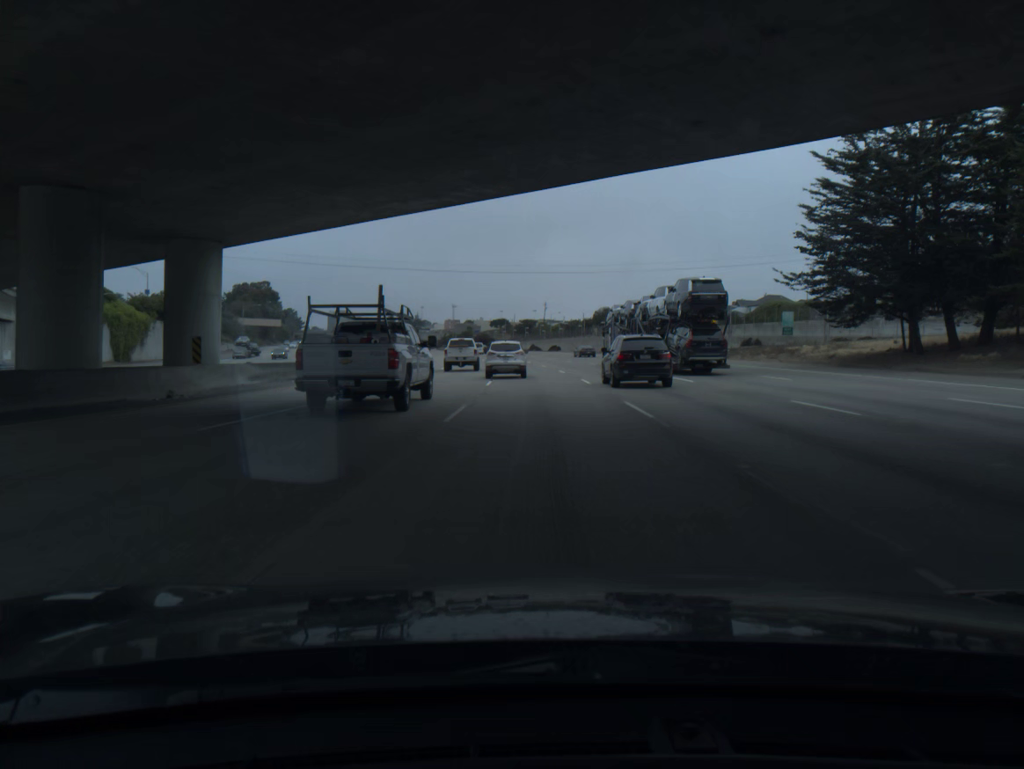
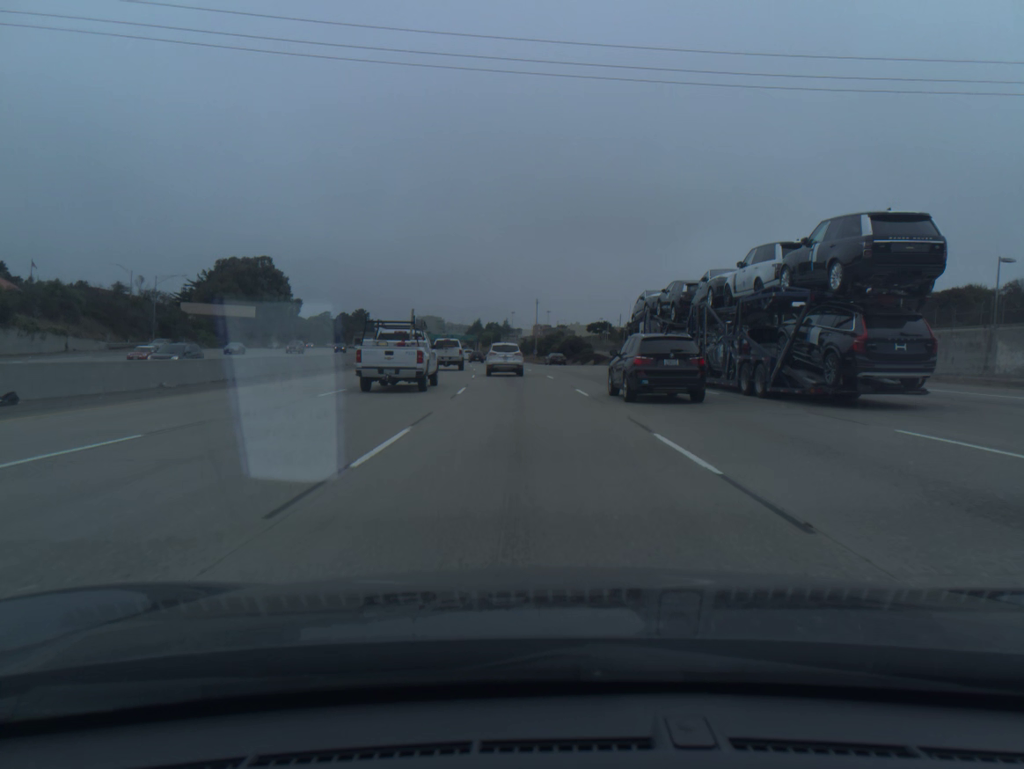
(-4.6, +90.8) m; -7°
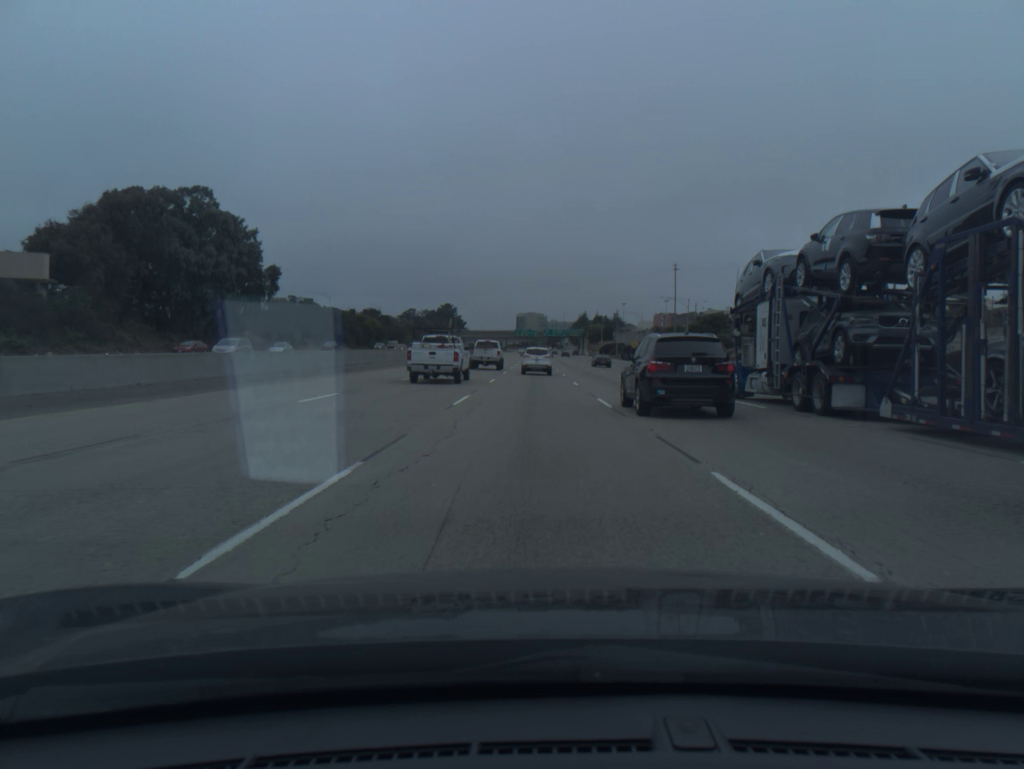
(-6.3, +89.0) m; -7°
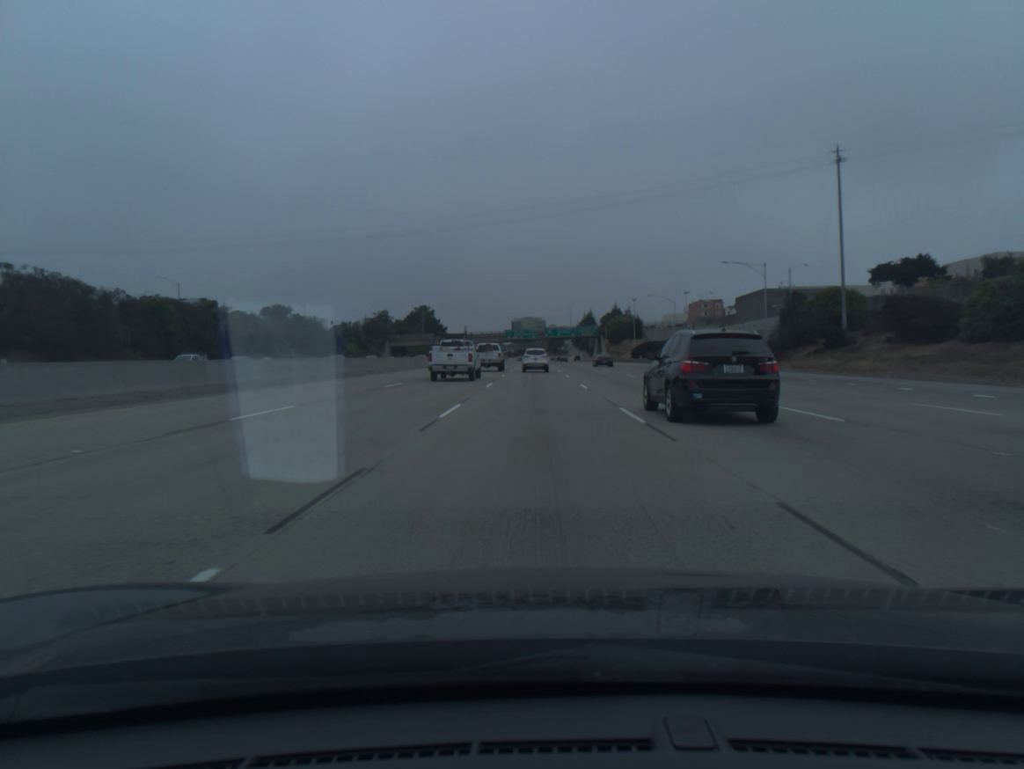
(-0.6, +89.7) m; 0°
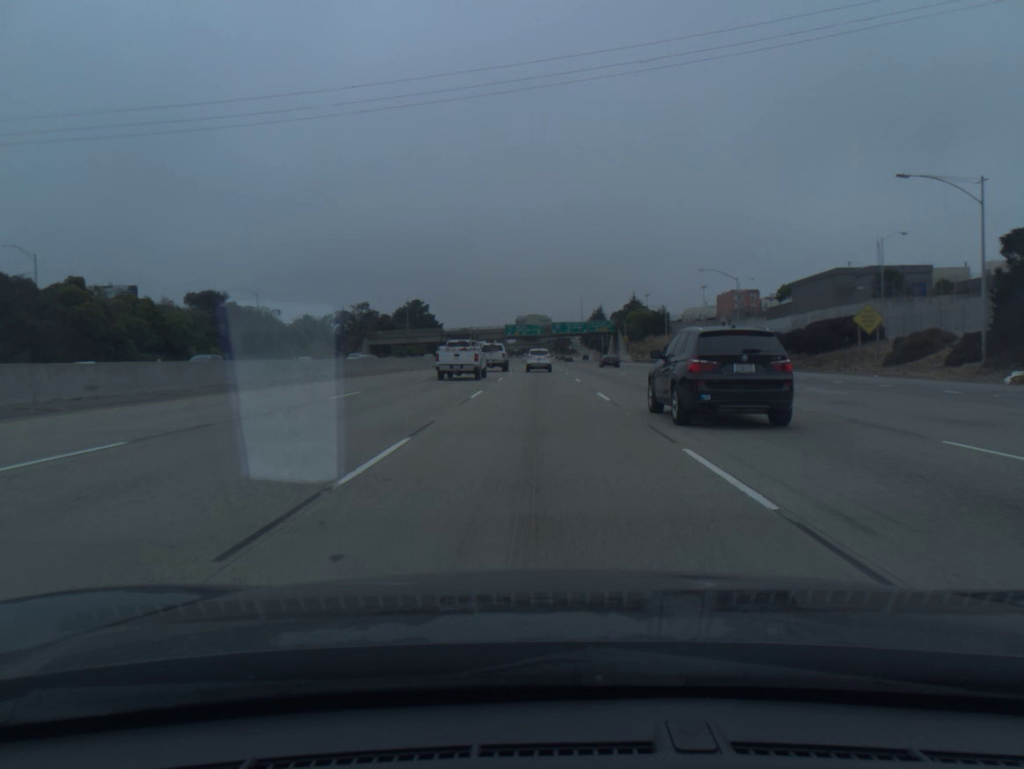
(-0.1, +36.2) m; 0°
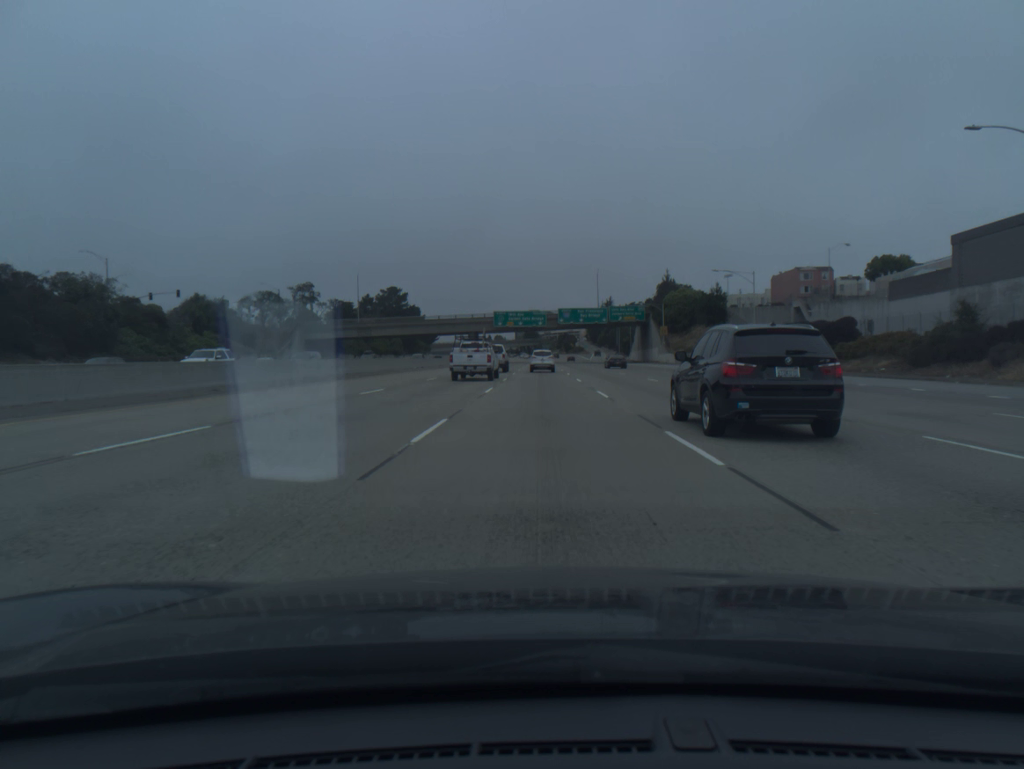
(-0.2, +54.4) m; 0°
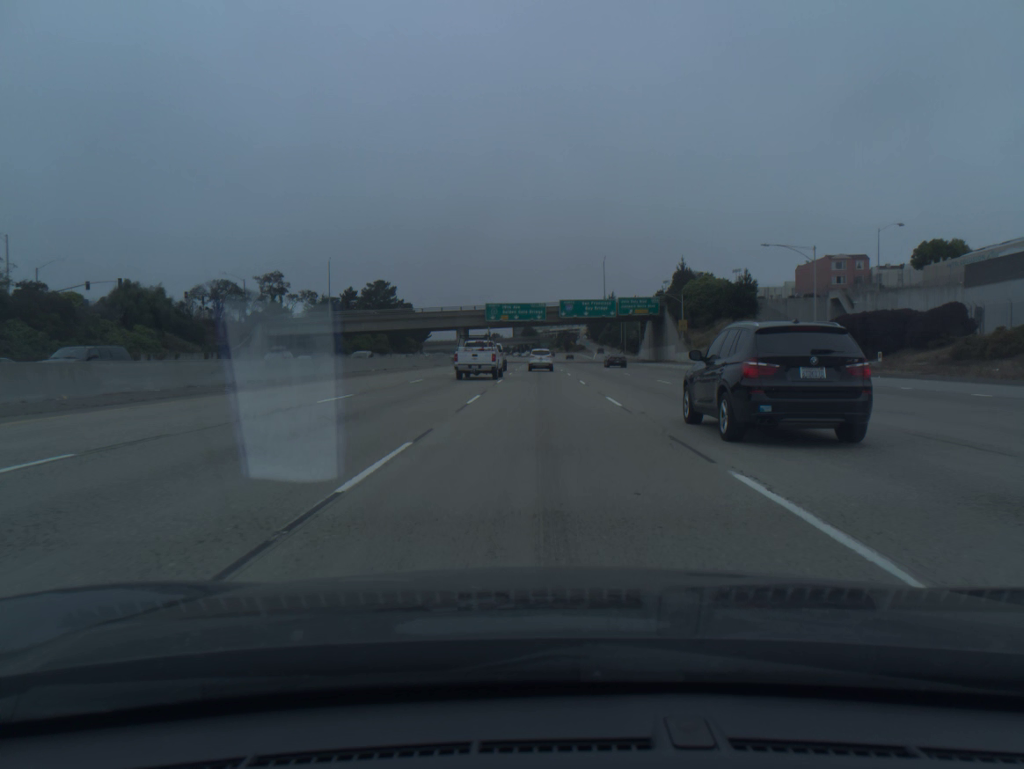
(0.0, +18.2) m; 0°
